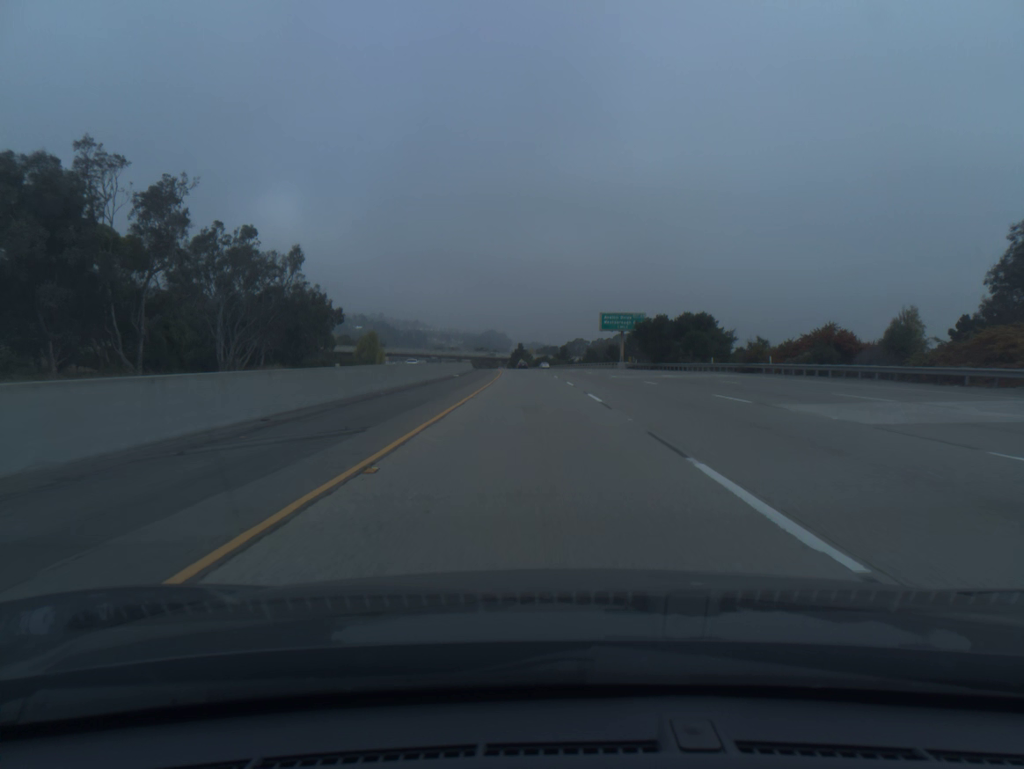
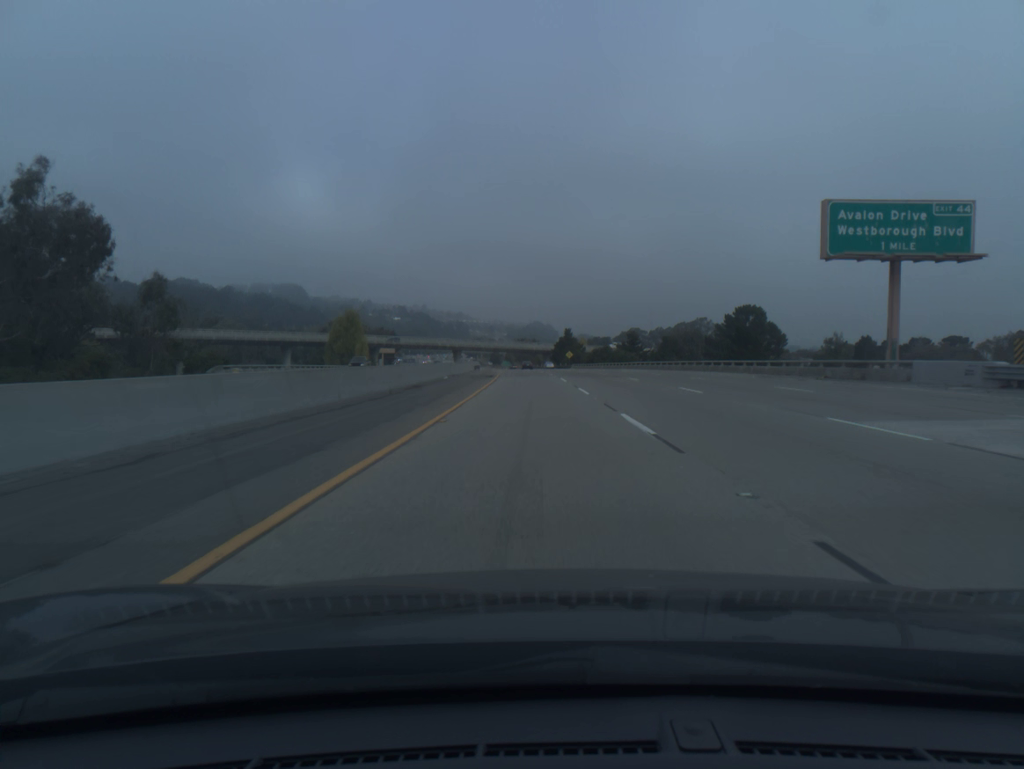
(-2.4, +81.2) m; -3°
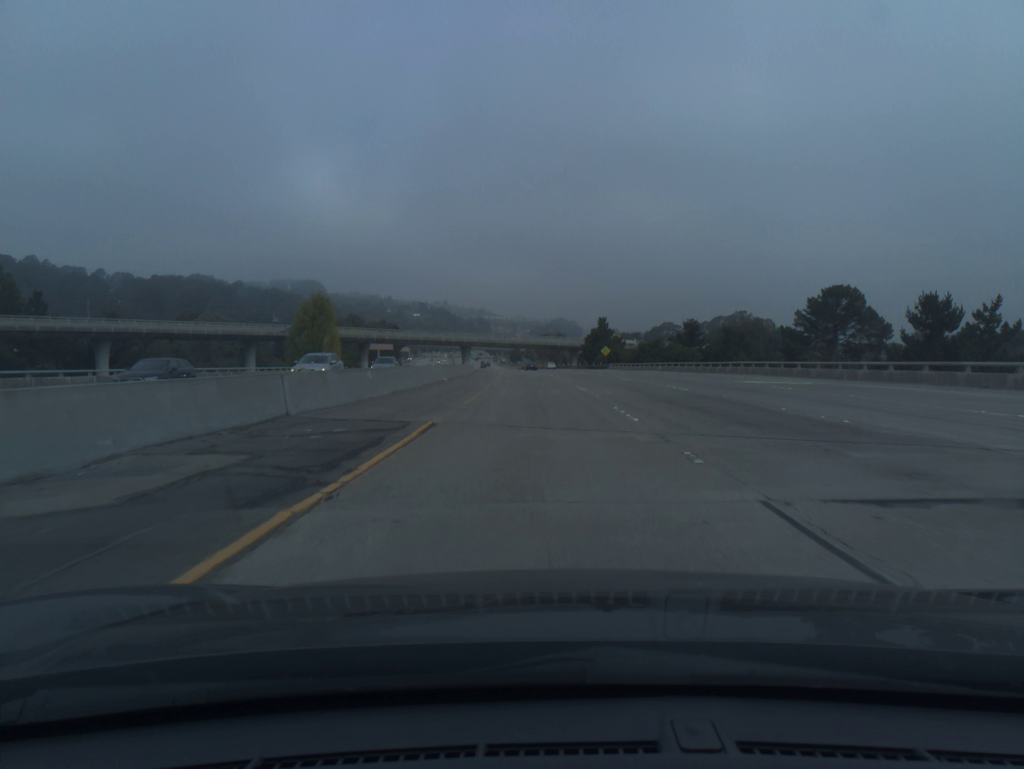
(-0.6, +40.6) m; -2°
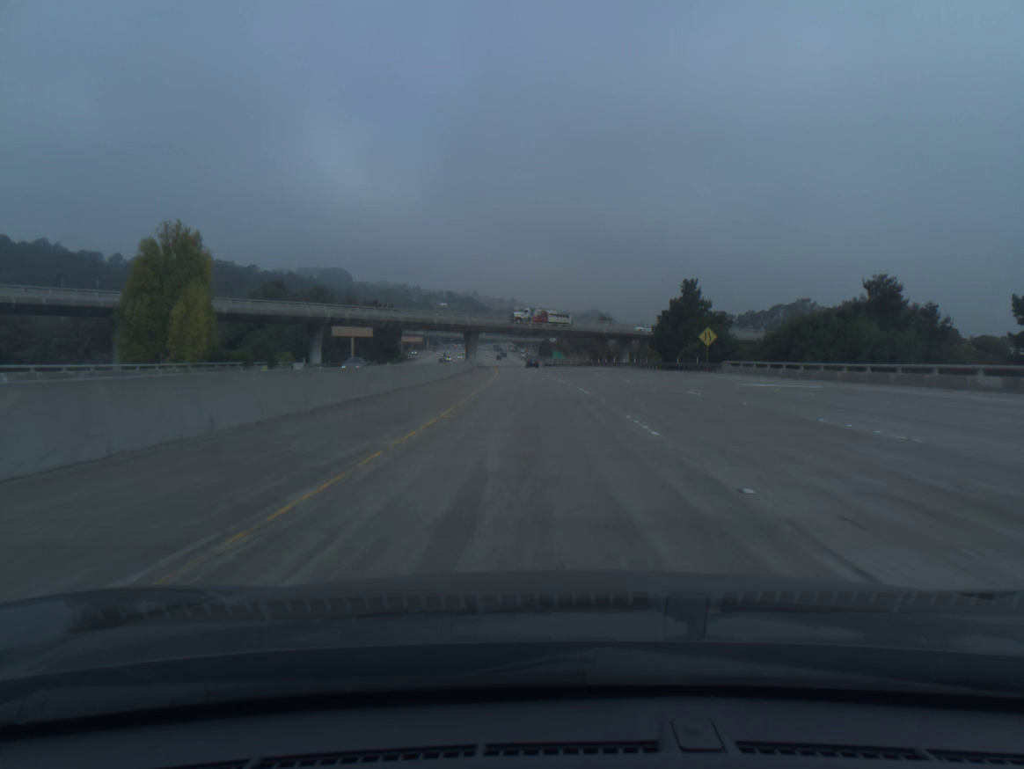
(-1.1, +60.8) m; -2°
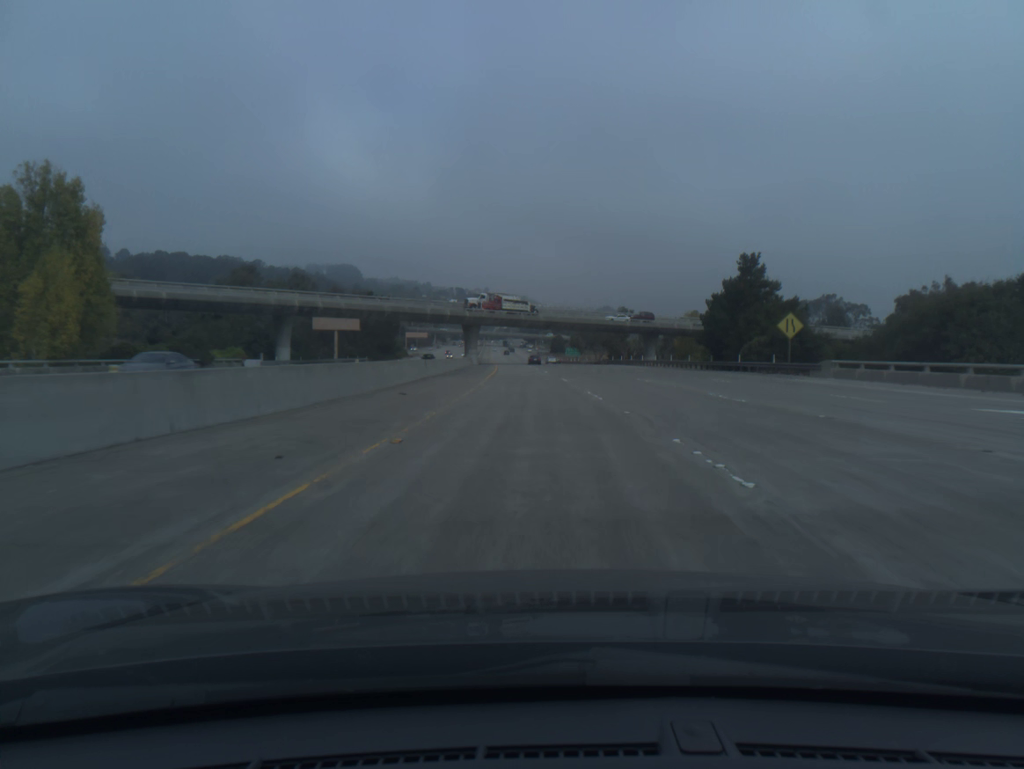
(-0.1, +20.3) m; -1°
